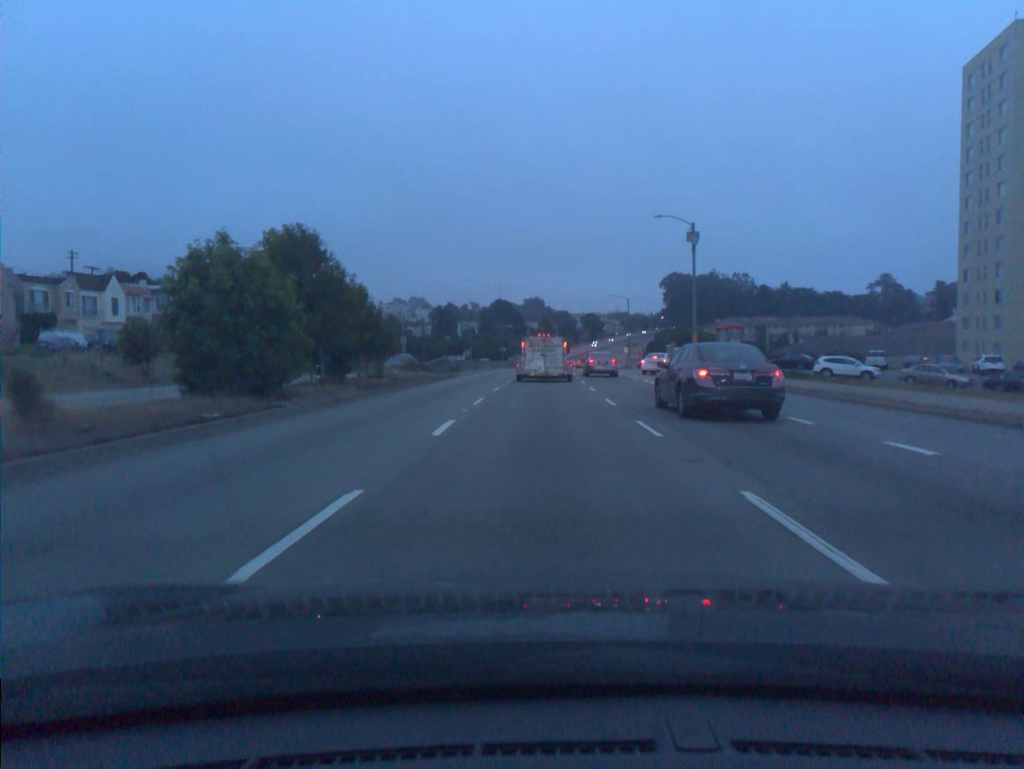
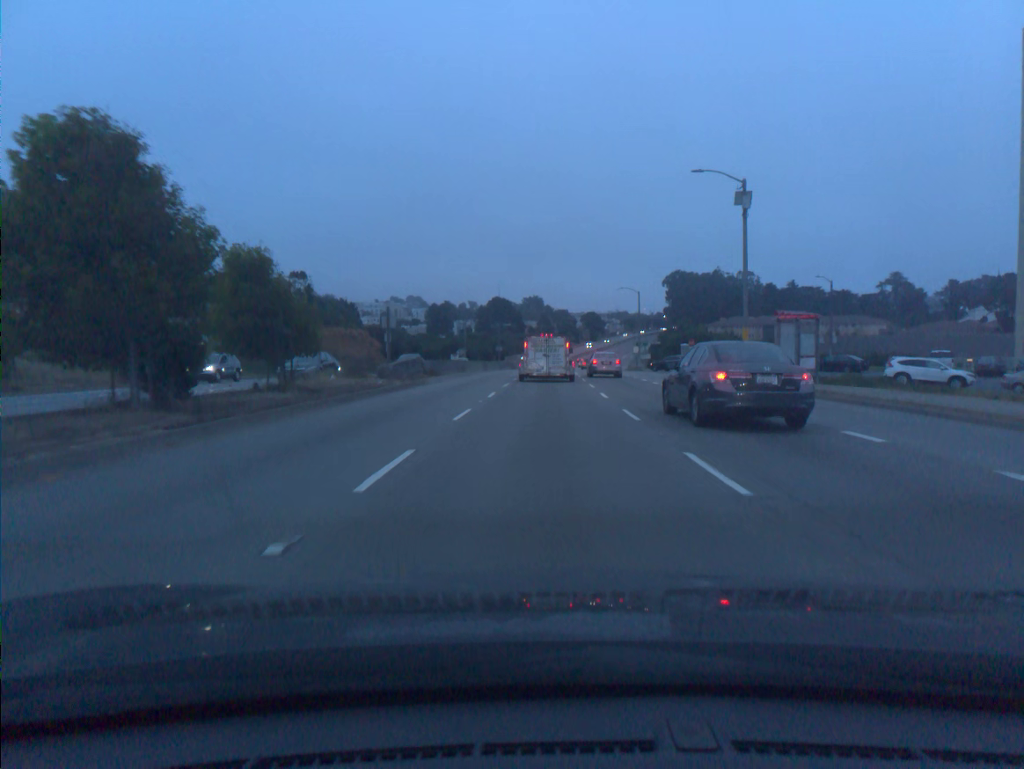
(0.0, +11.8) m; 0°
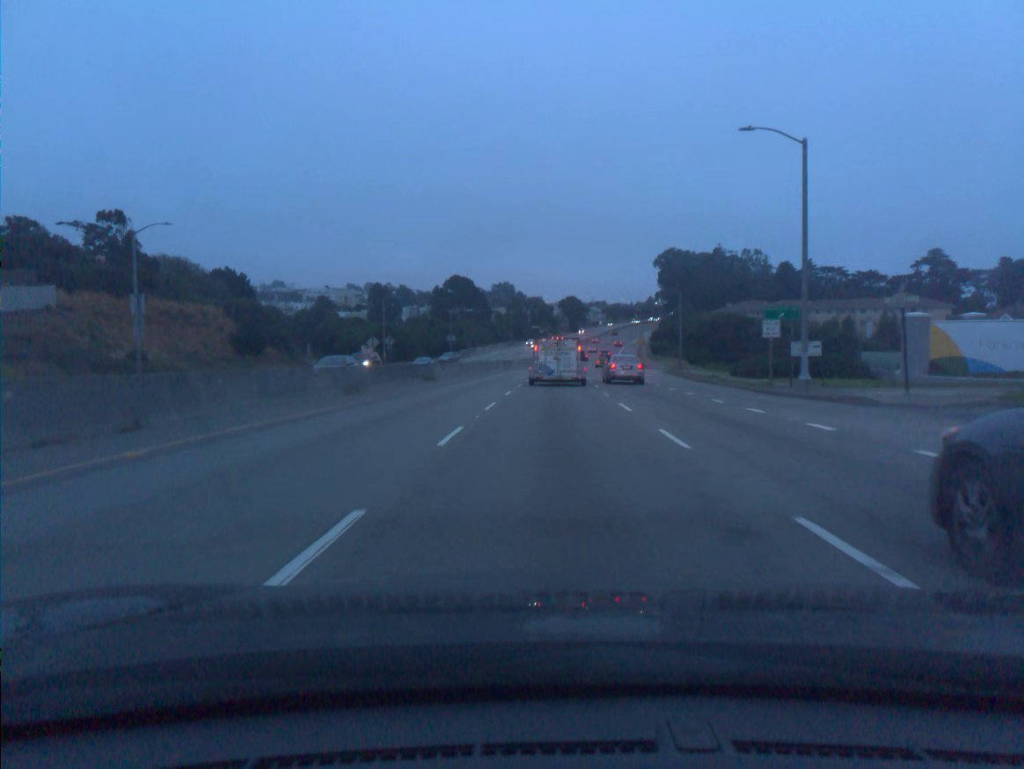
(+0.8, +62.8) m; +2°
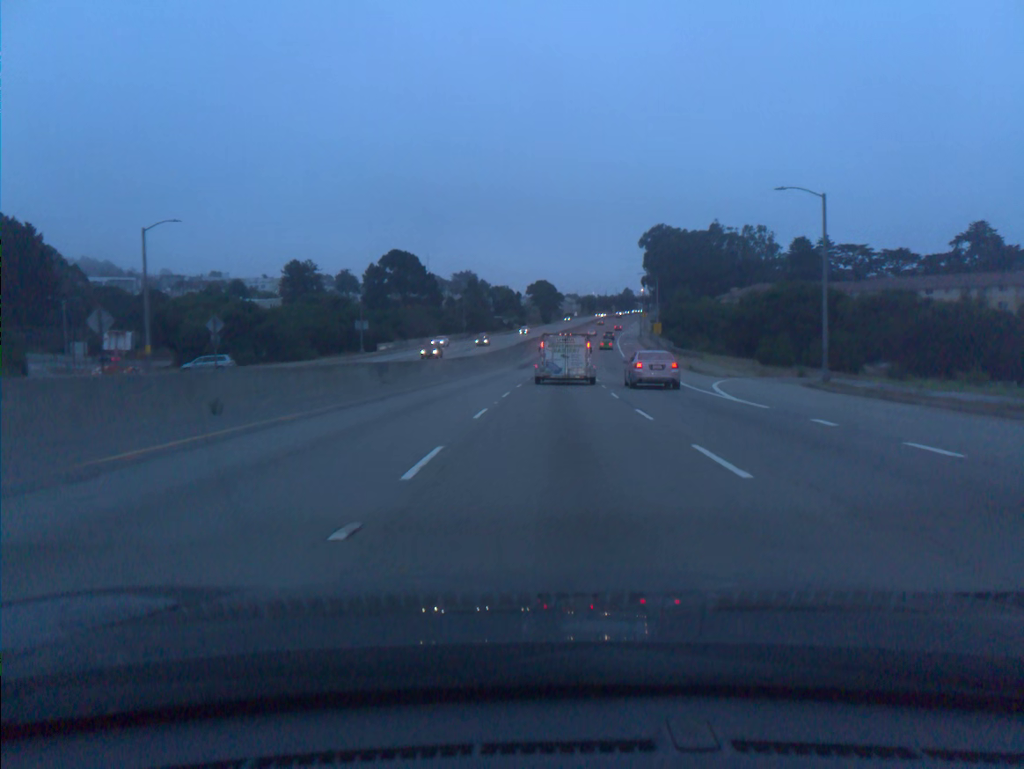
(+1.2, +54.9) m; +2°
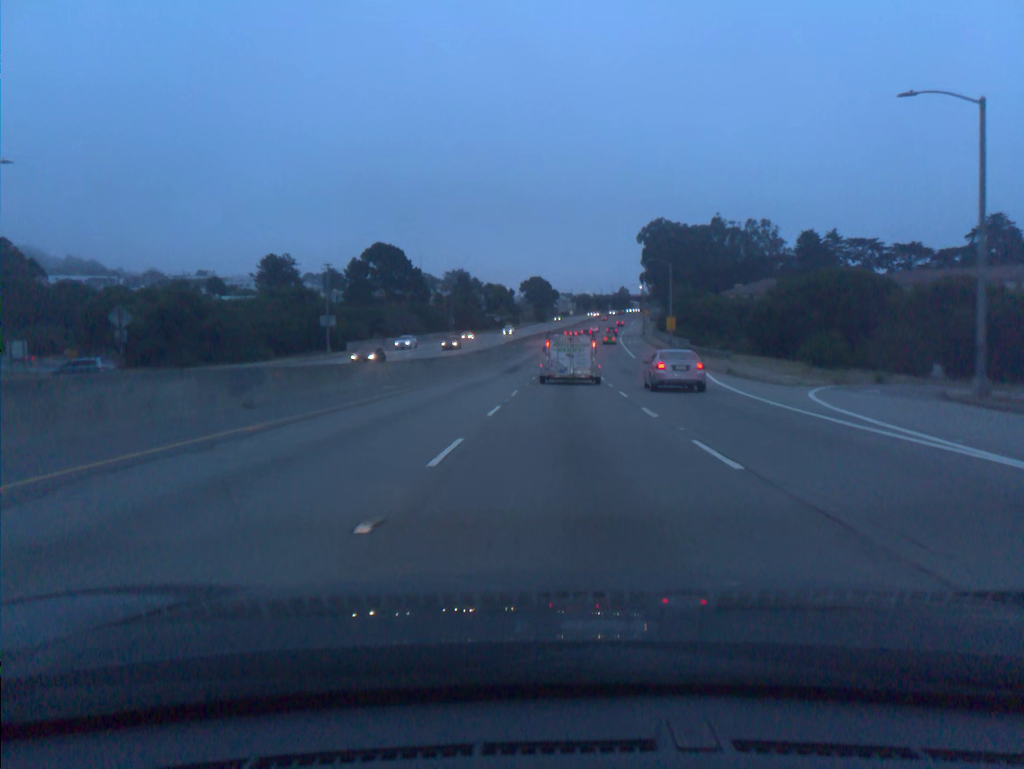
(+0.1, +14.2) m; 0°
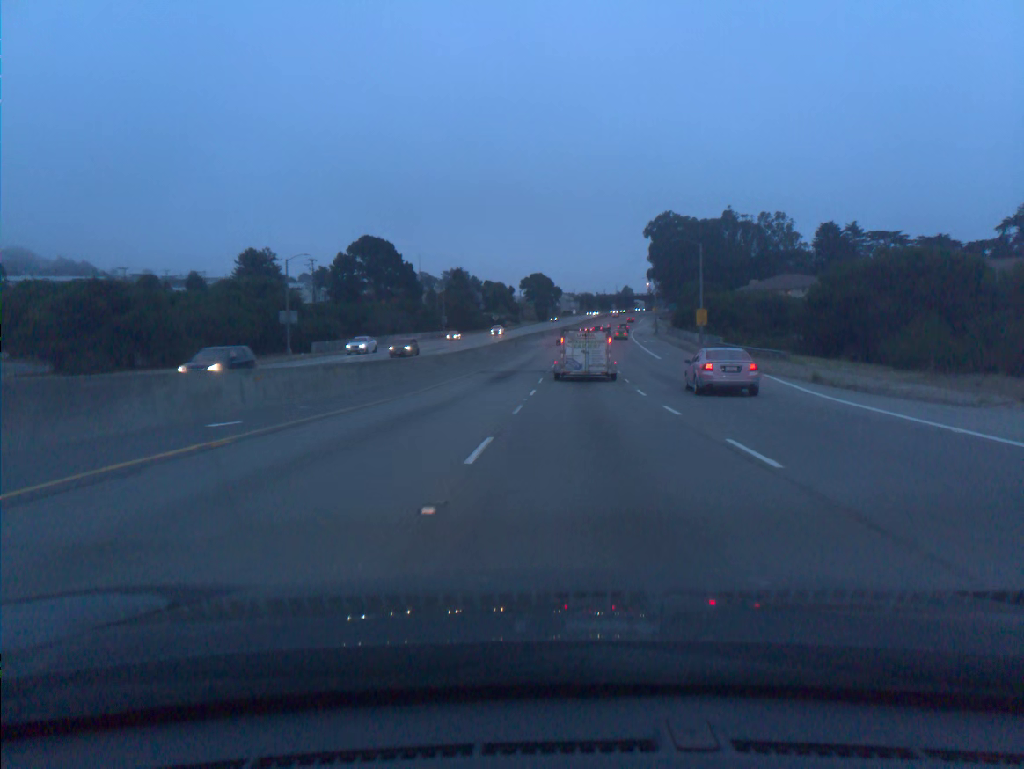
(0.0, +14.4) m; 0°
